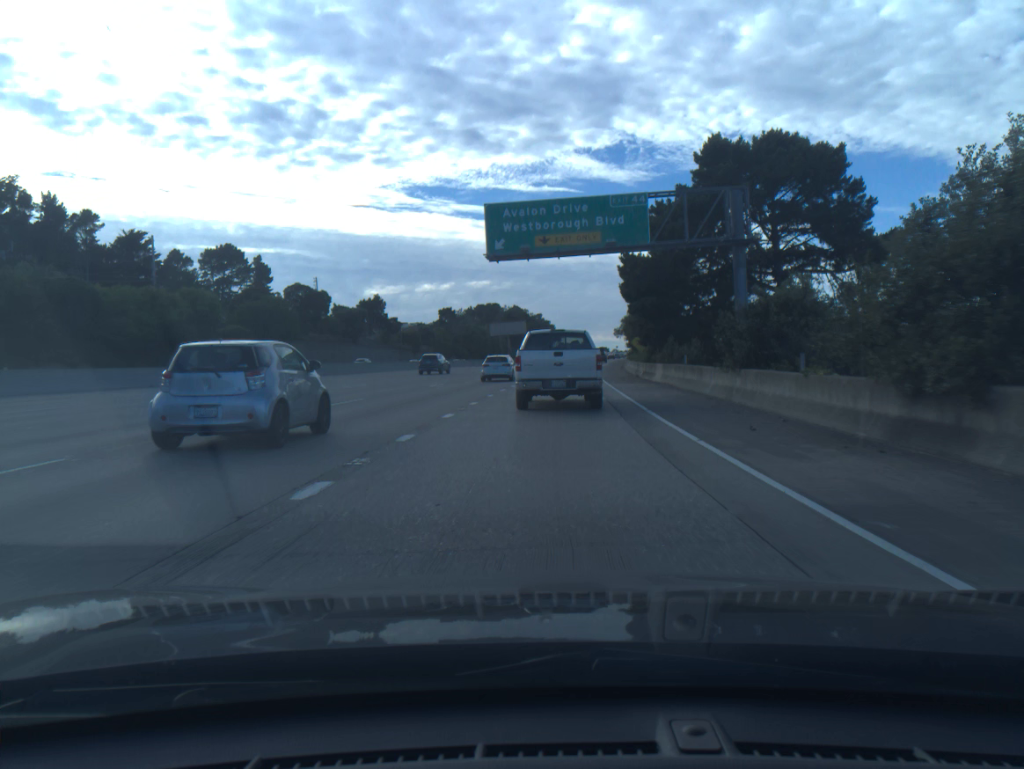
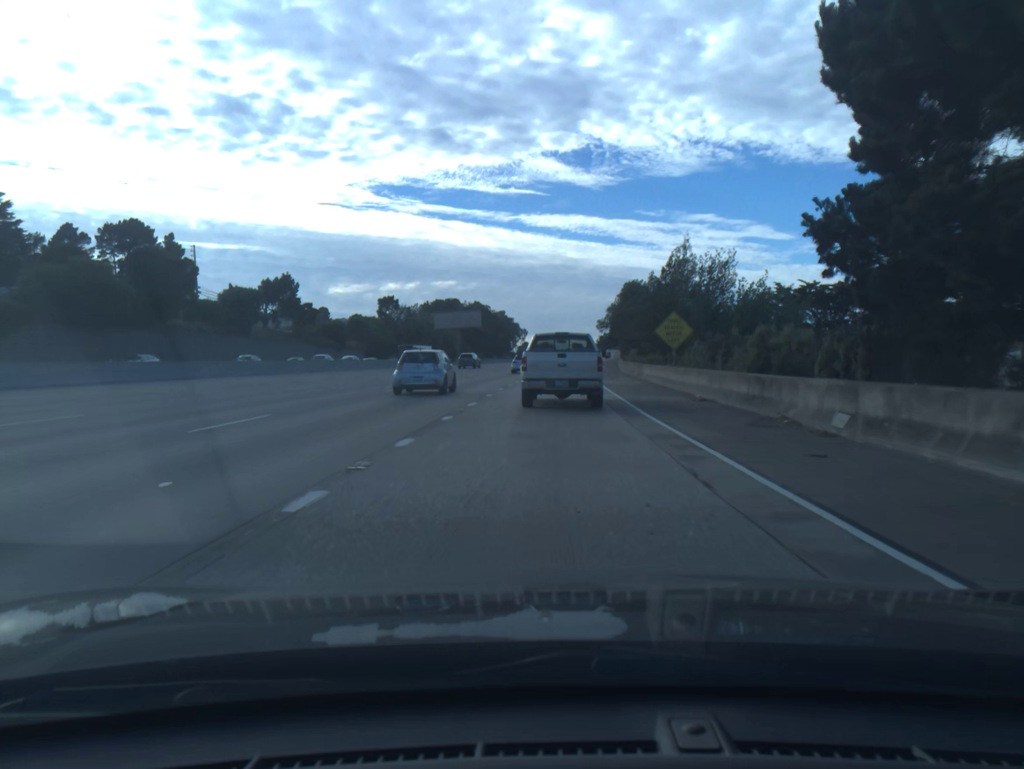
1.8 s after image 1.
(+0.8, +36.6) m; +3°
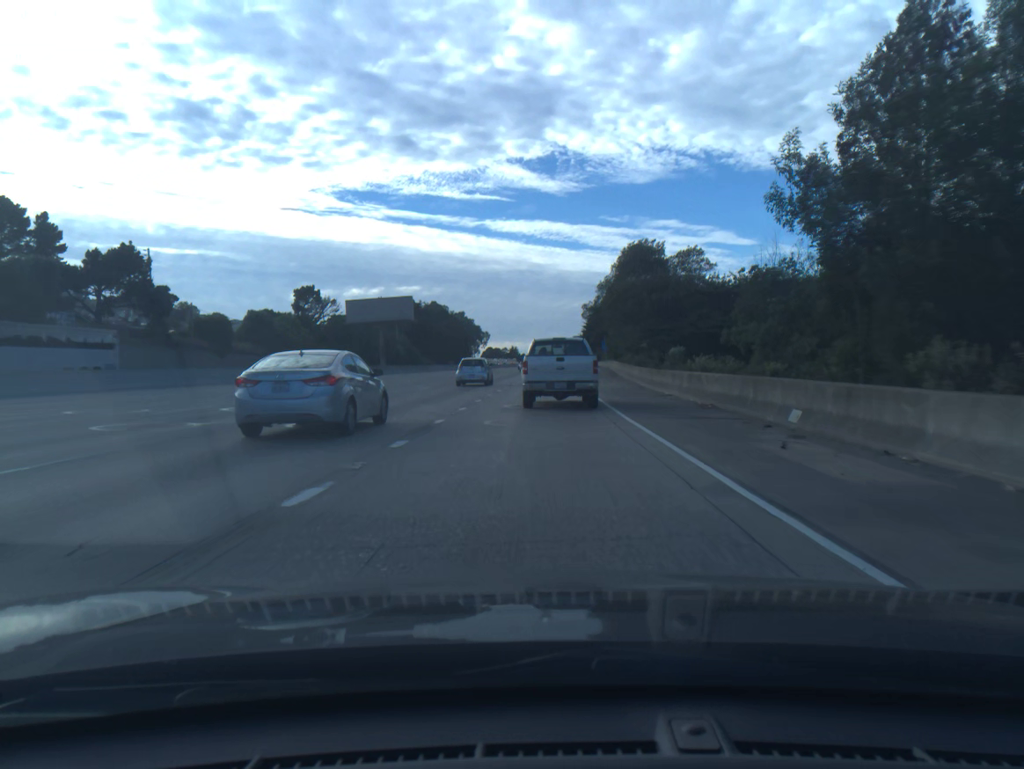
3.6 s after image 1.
(+0.8, +36.2) m; +3°
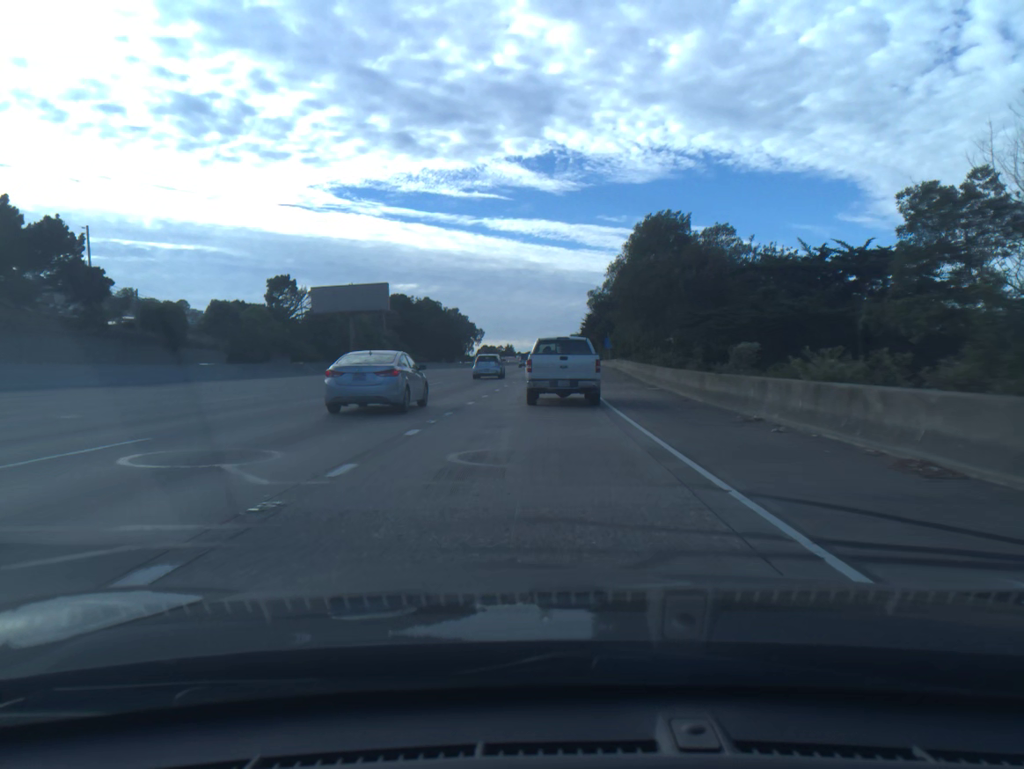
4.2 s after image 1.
(0.0, +12.0) m; 0°
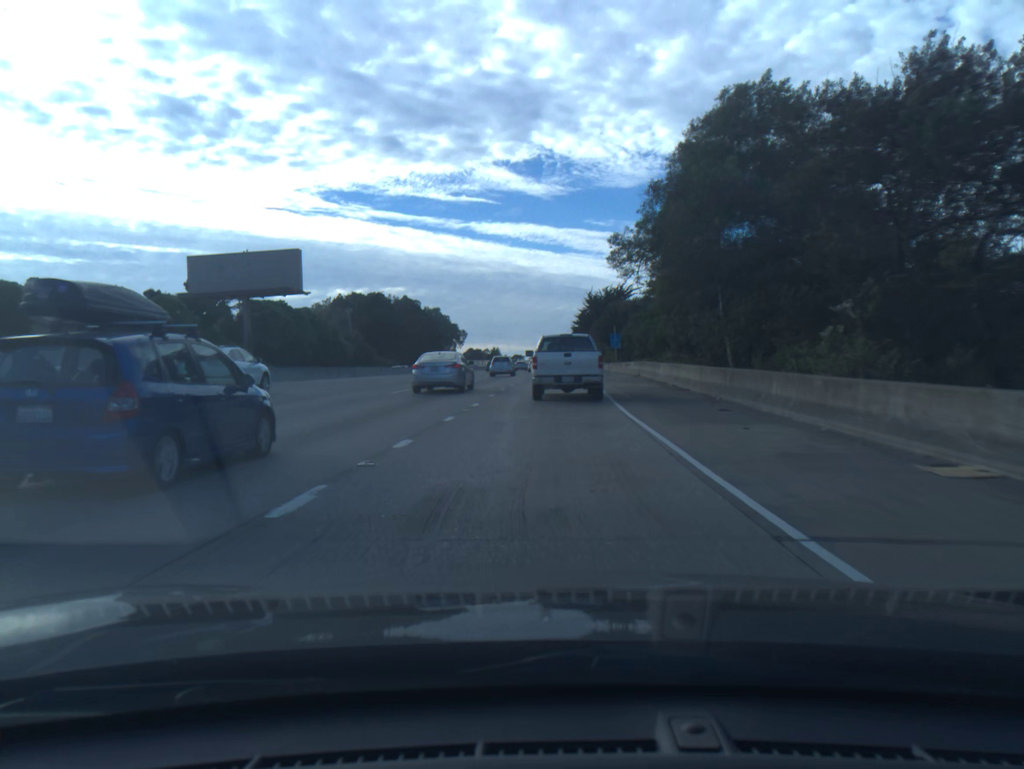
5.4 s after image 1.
(+0.1, +24.5) m; +1°
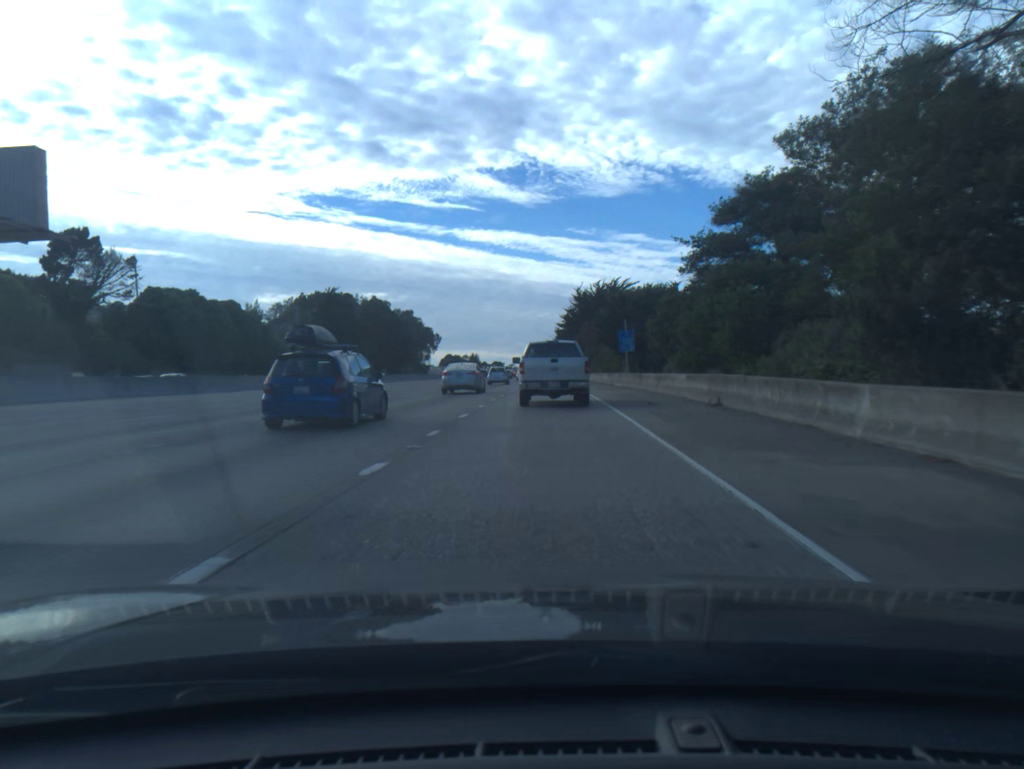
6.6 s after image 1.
(+0.3, +25.1) m; +1°
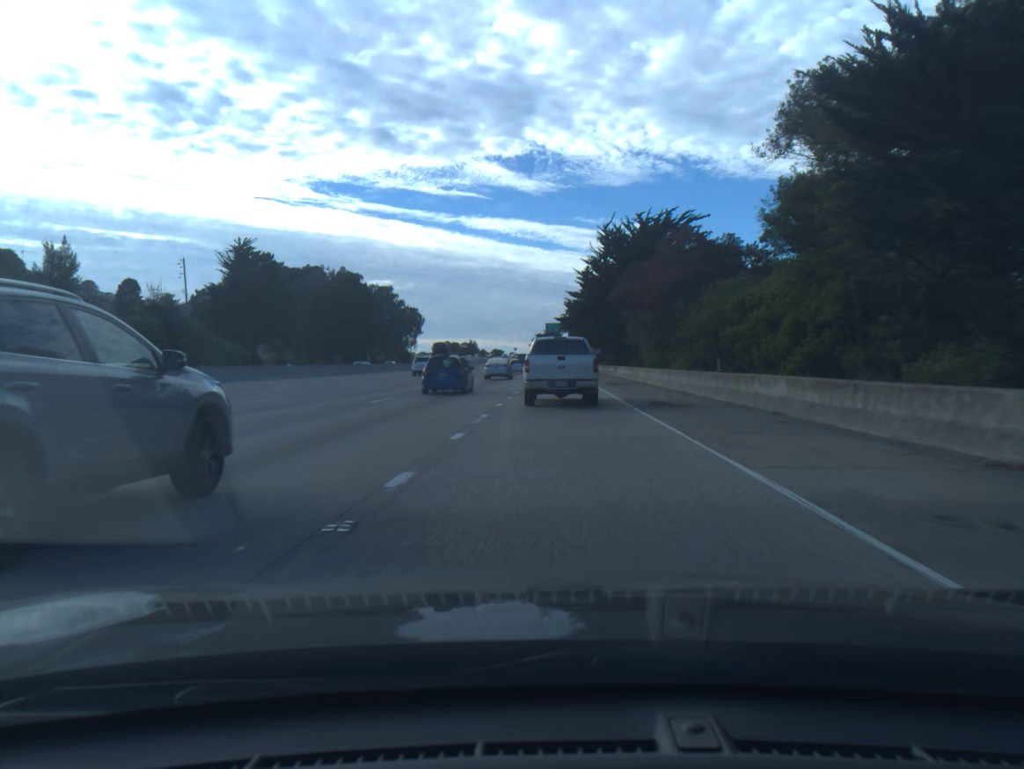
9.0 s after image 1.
(+0.2, +51.7) m; 0°
